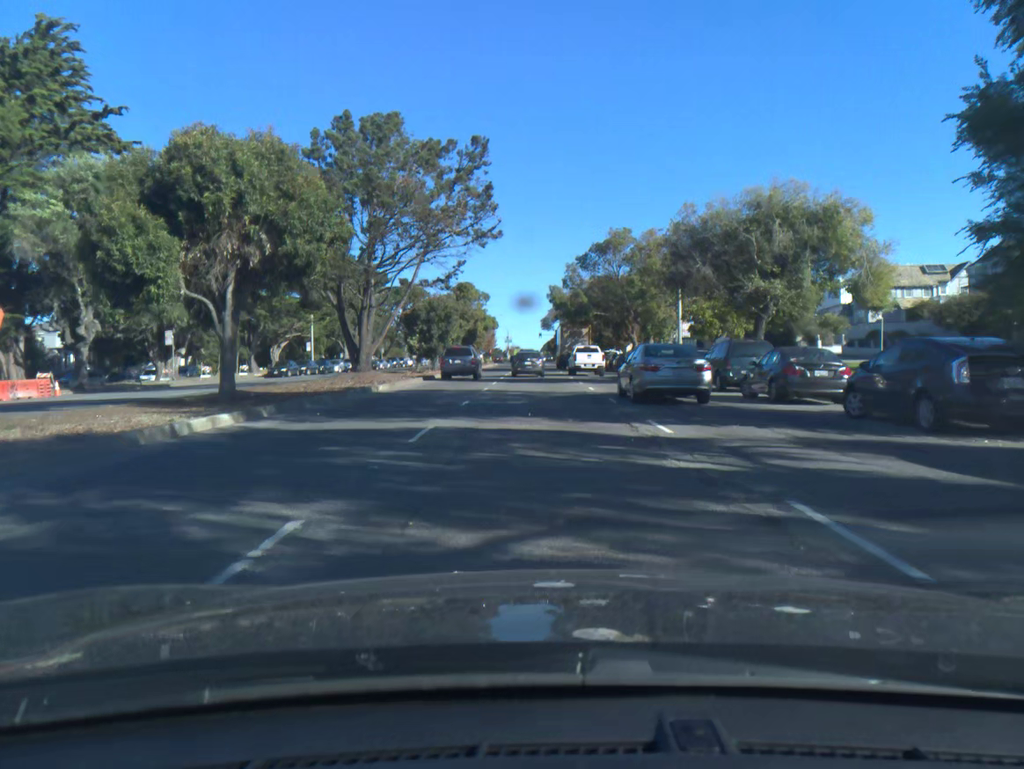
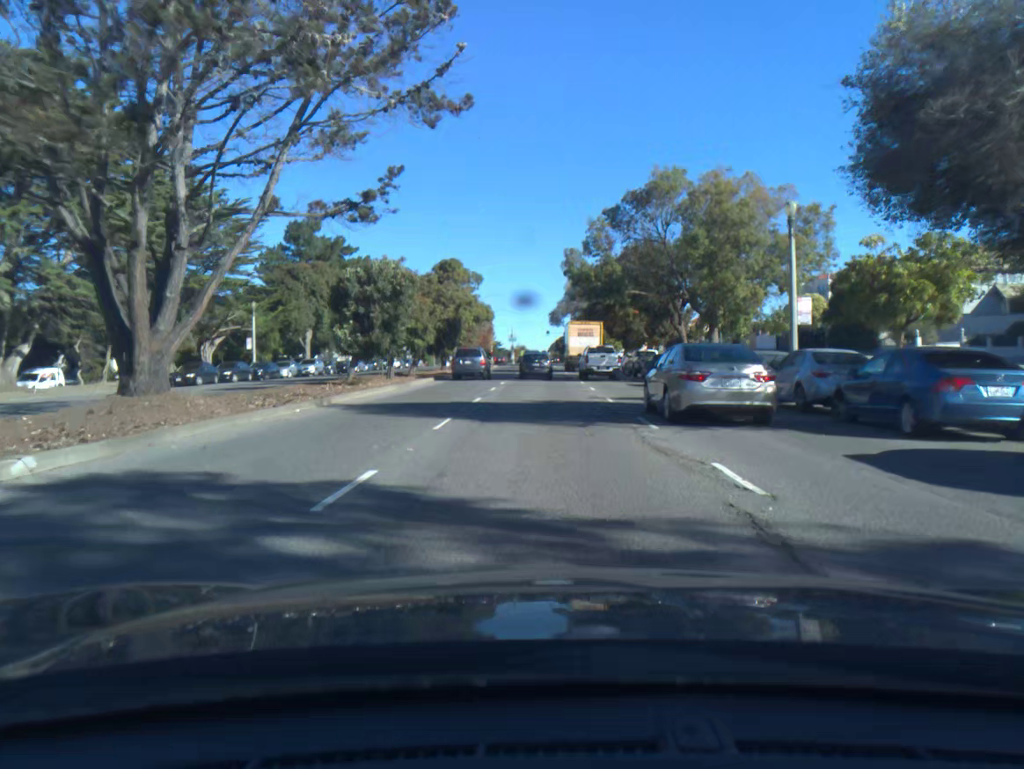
(-0.1, +19.4) m; -1°
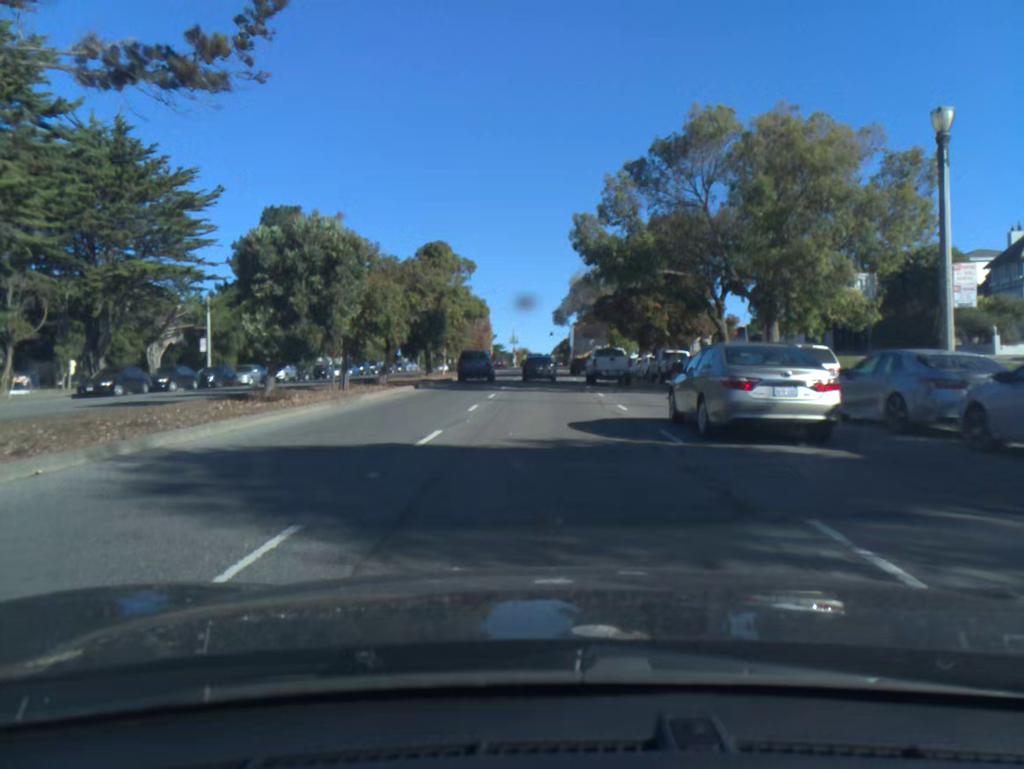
(0.0, +9.6) m; 0°
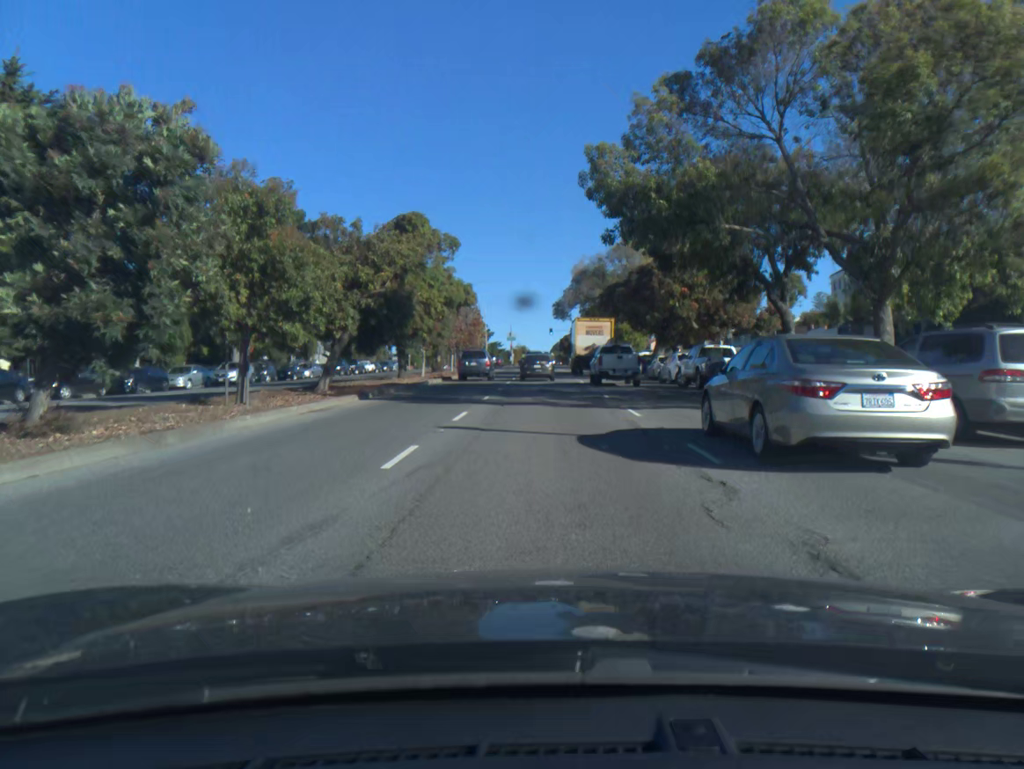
(0.0, +9.7) m; 0°
